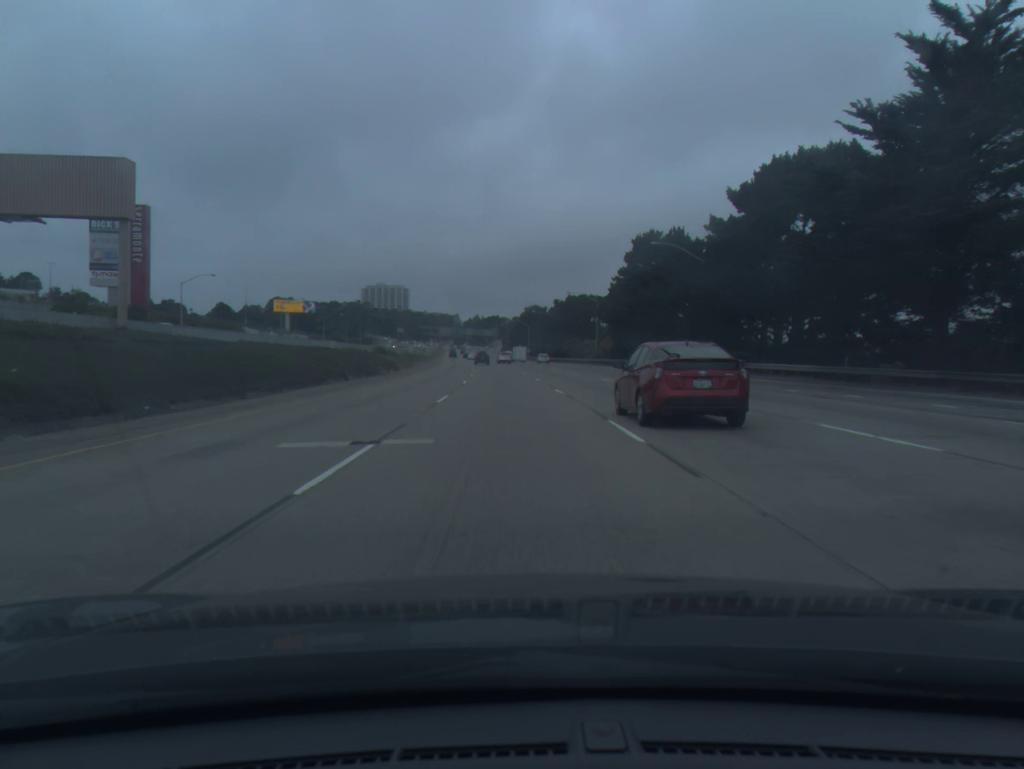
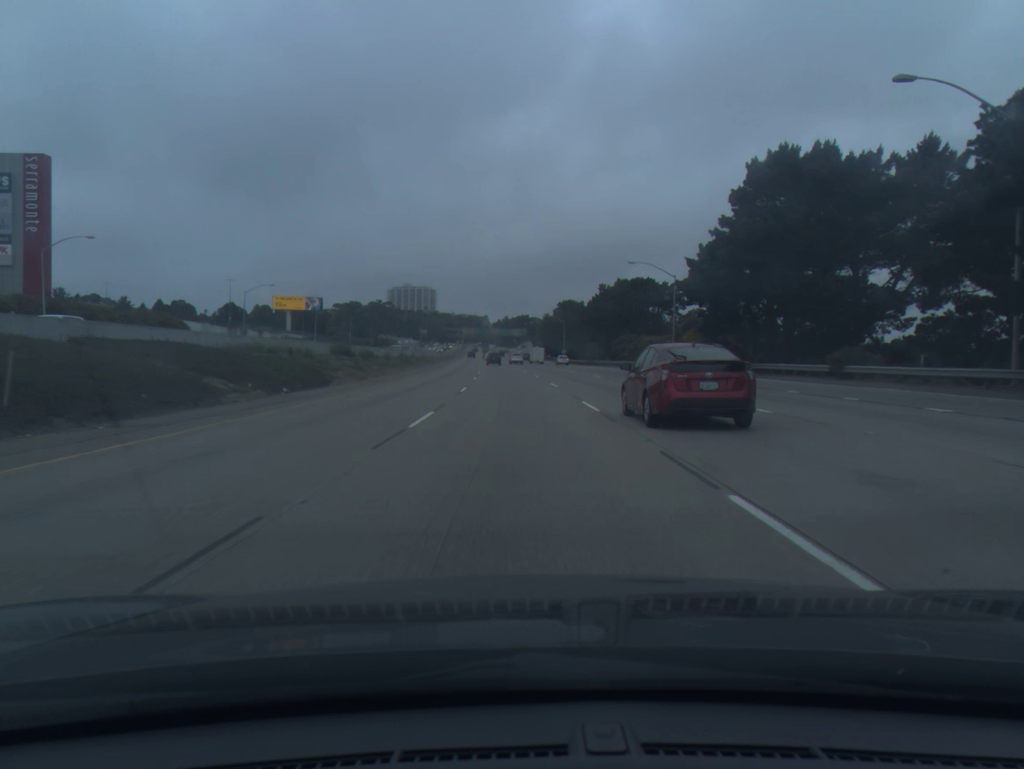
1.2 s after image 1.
(-0.6, +37.0) m; -2°
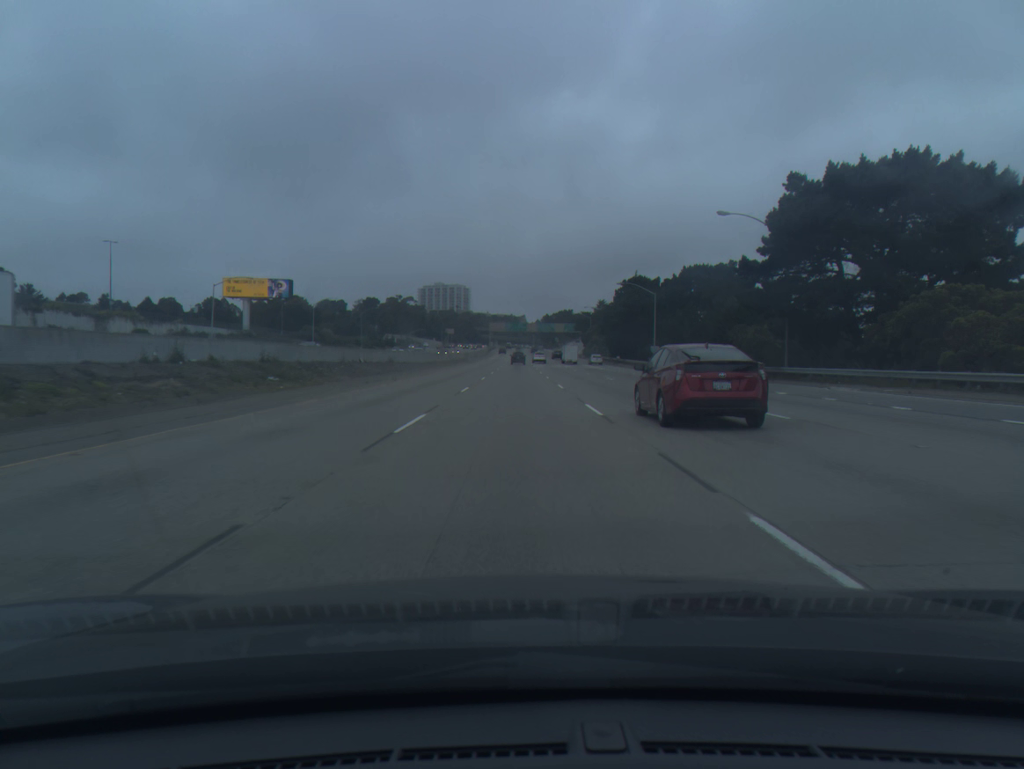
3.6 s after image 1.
(-1.8, +74.1) m; -3°
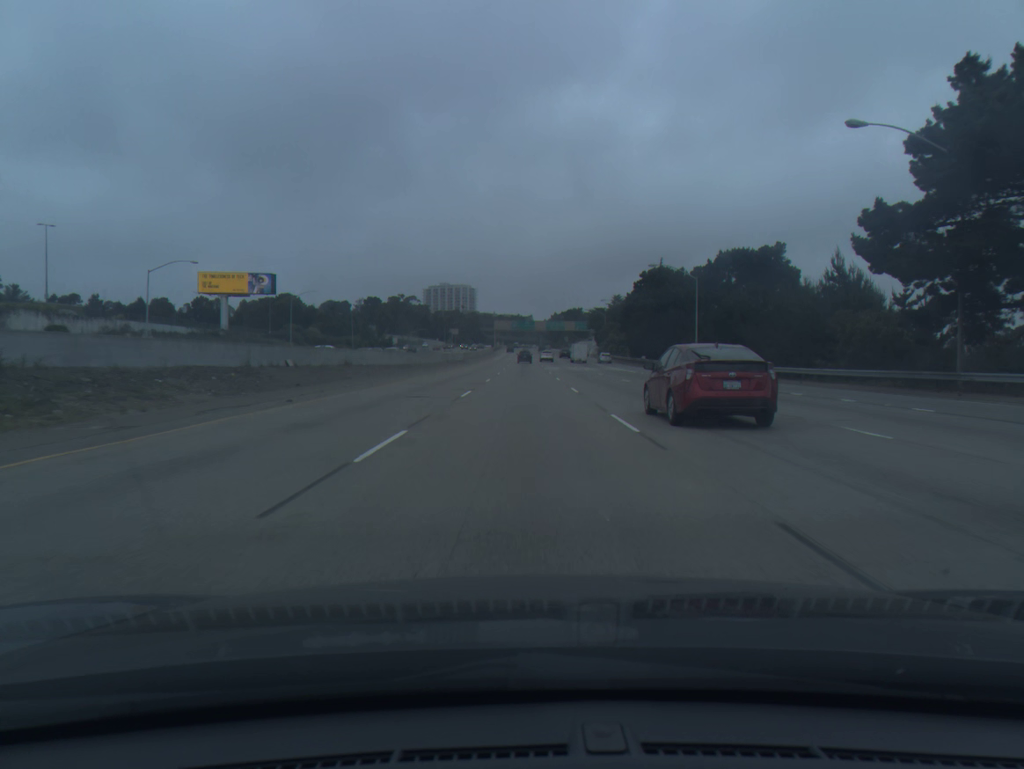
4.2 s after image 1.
(-0.1, +18.6) m; -1°
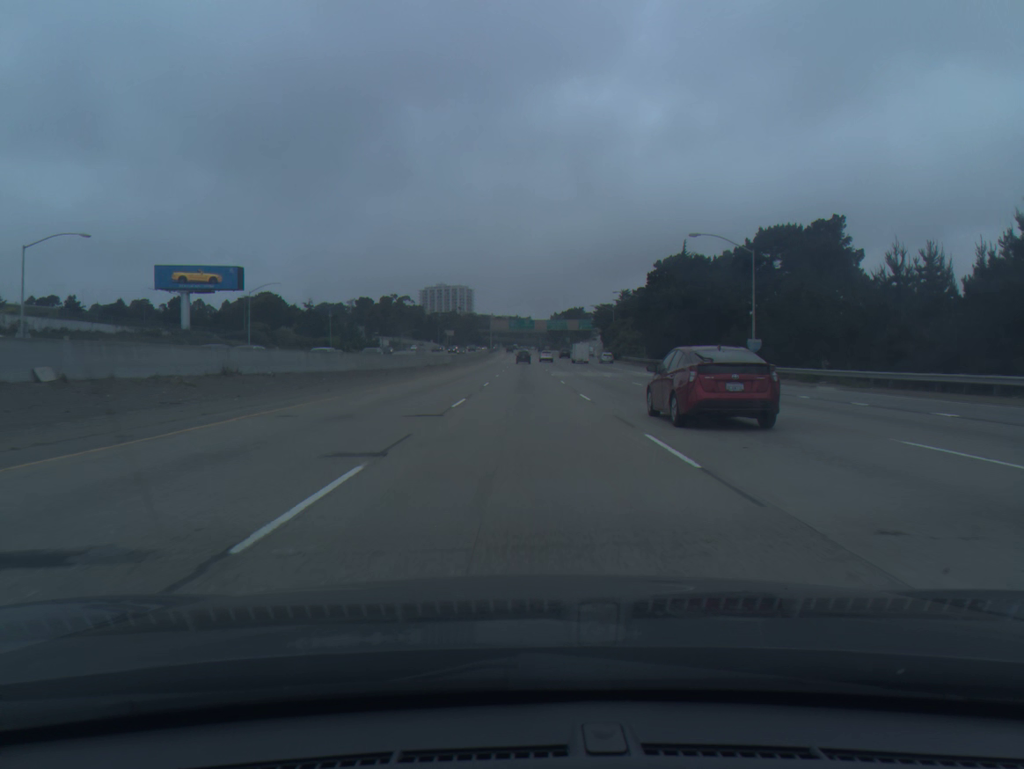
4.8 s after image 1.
(0.0, +18.5) m; 0°
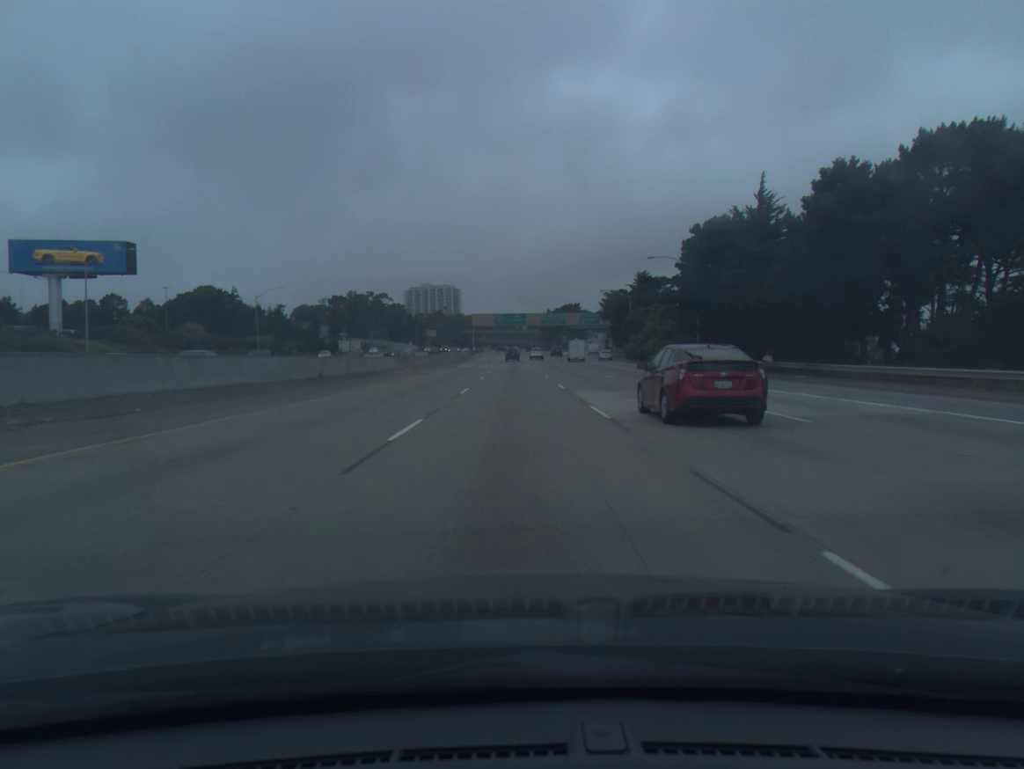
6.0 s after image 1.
(+0.2, +37.1) m; +1°
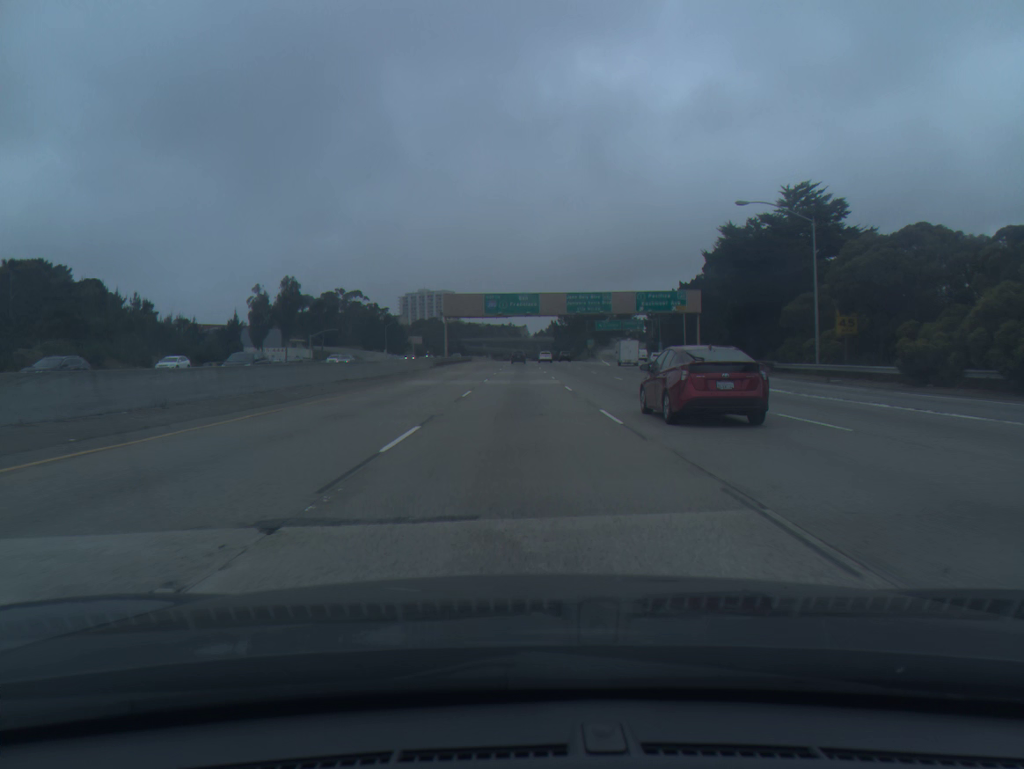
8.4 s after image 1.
(-0.5, +74.3) m; 0°
